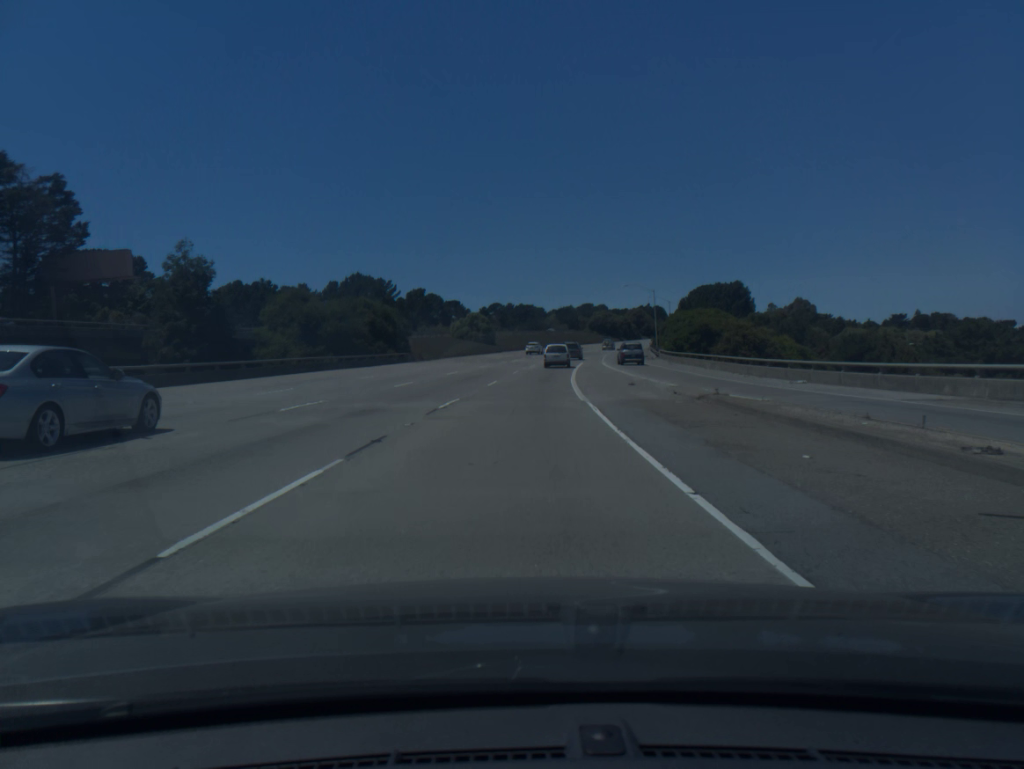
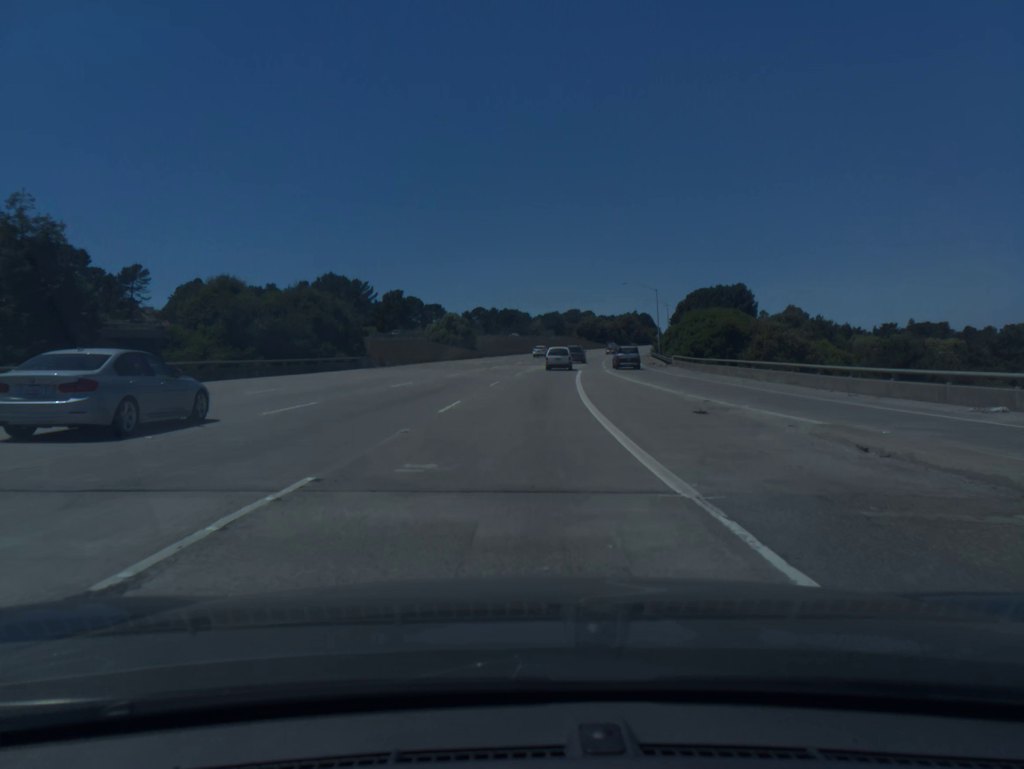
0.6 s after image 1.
(+0.1, +15.0) m; +1°
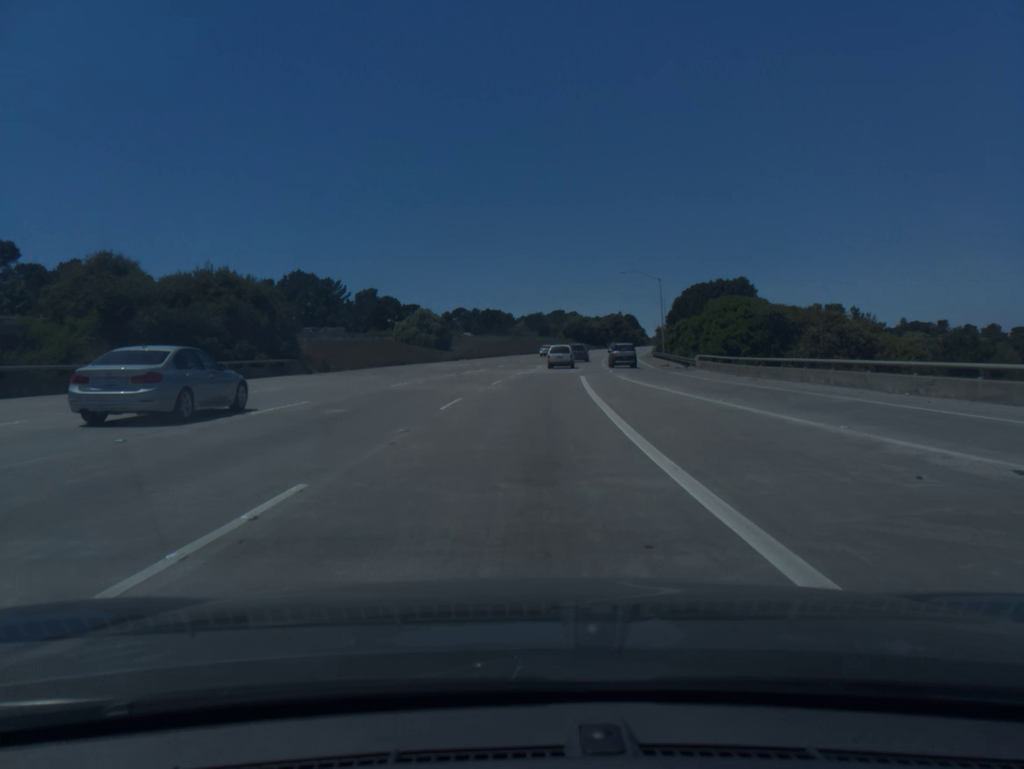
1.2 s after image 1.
(+0.2, +15.0) m; +1°
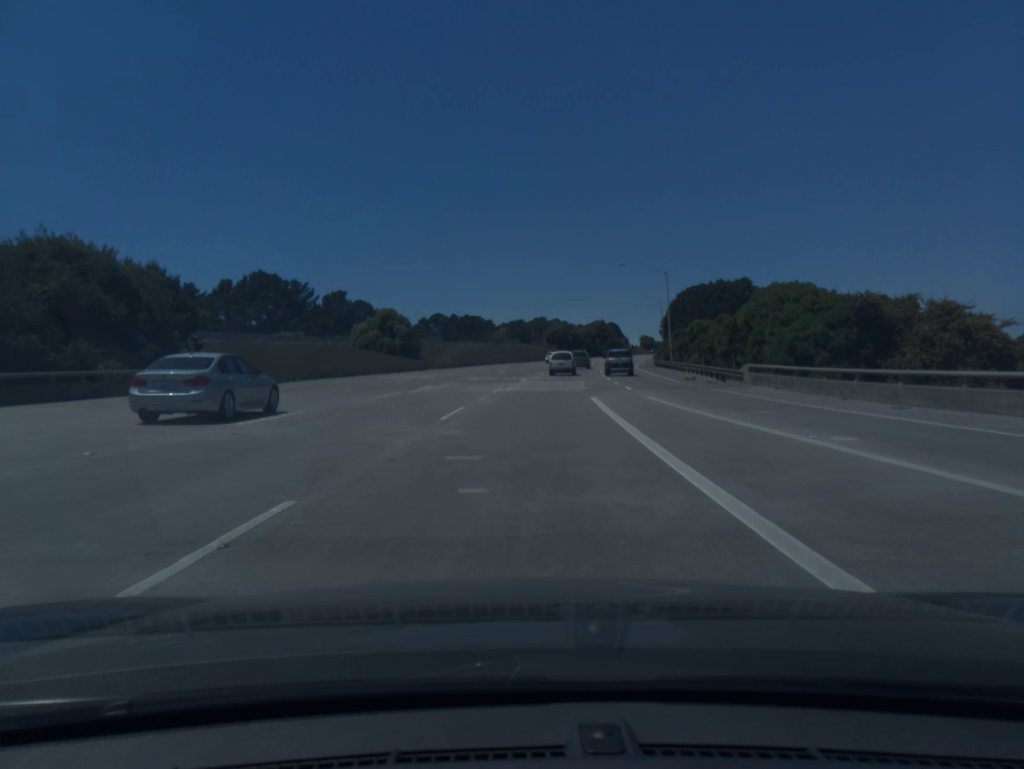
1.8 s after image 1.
(+0.2, +15.0) m; +1°
